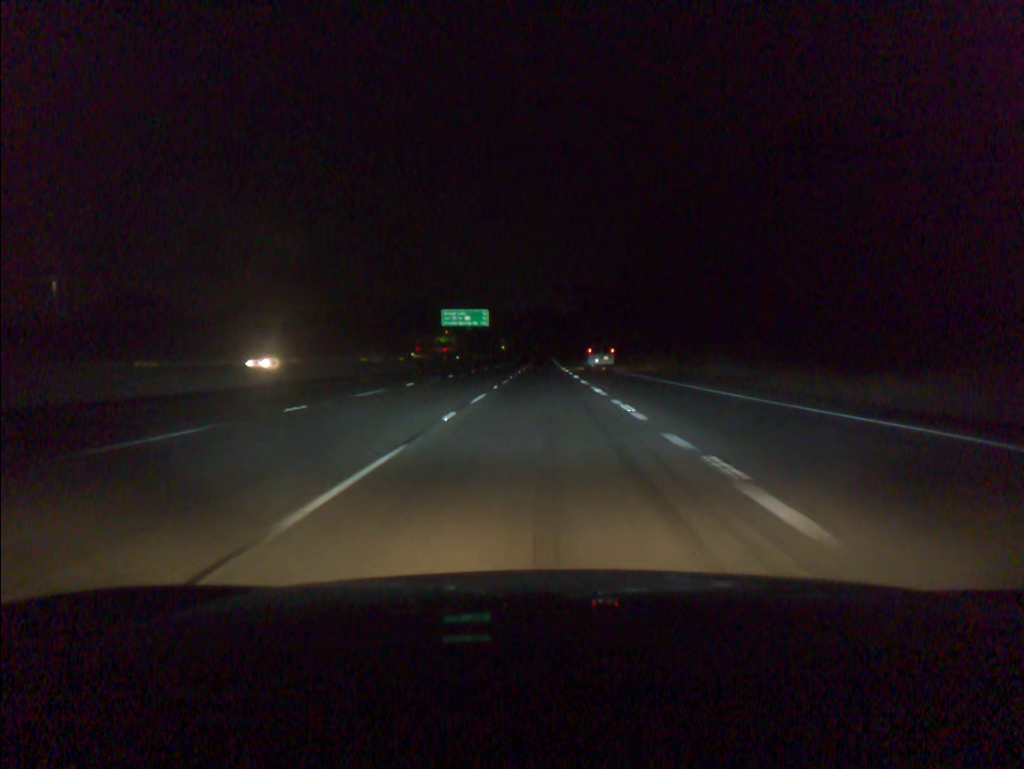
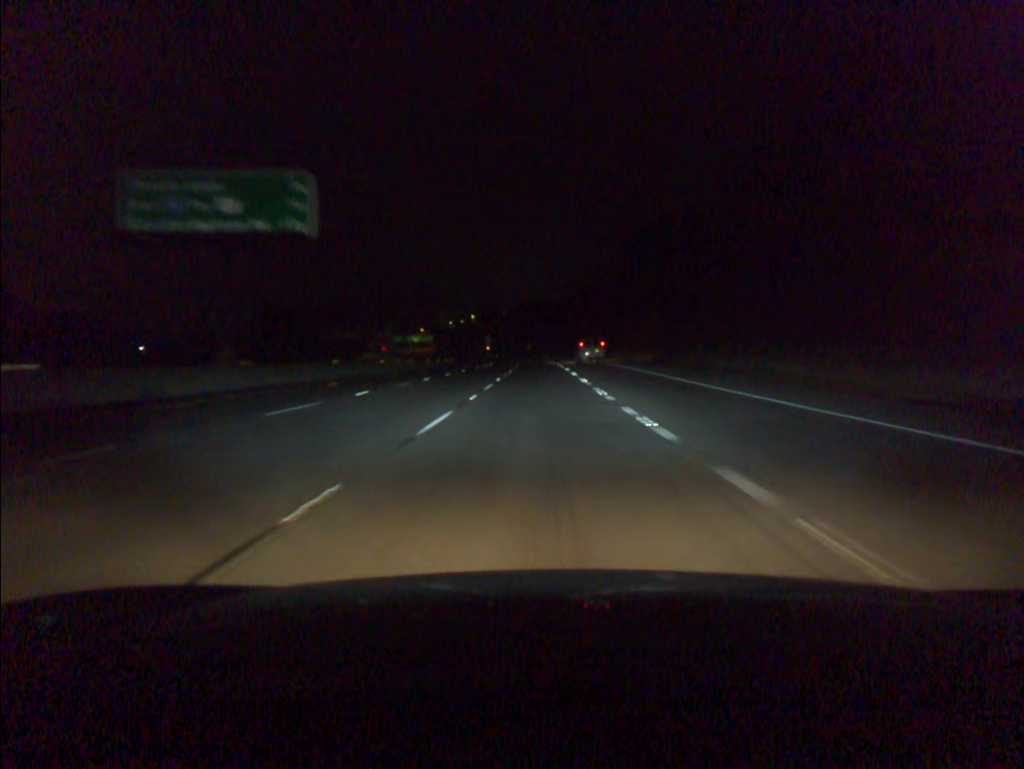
(+0.4, +93.3) m; 0°
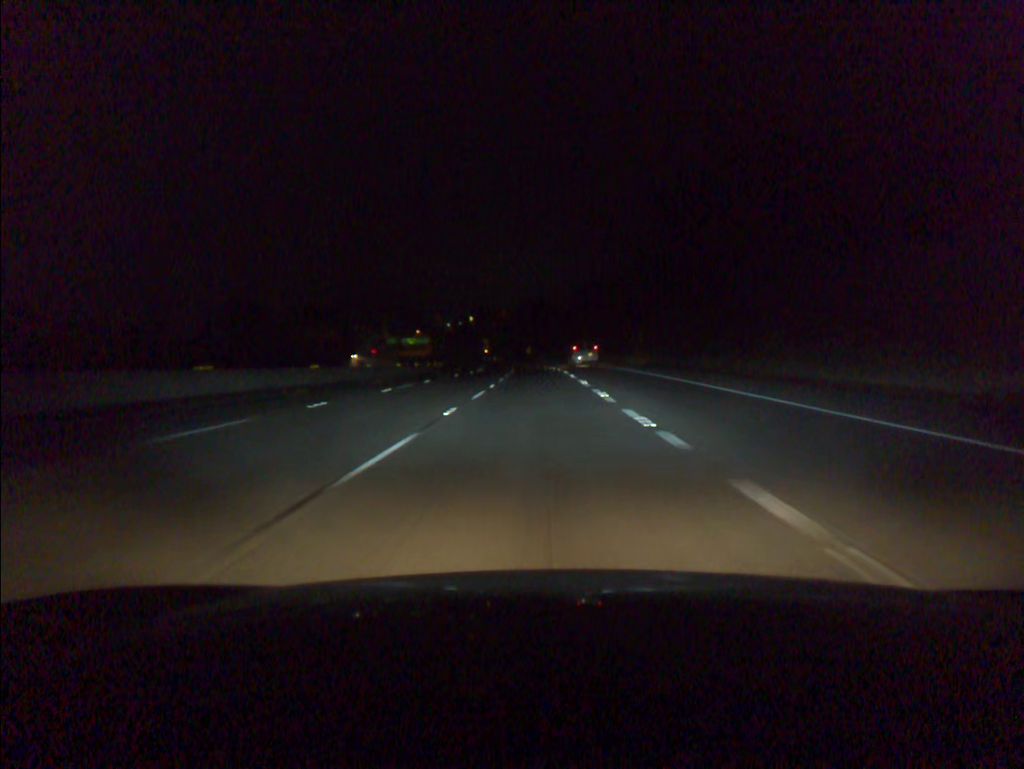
(0.0, +18.7) m; 0°
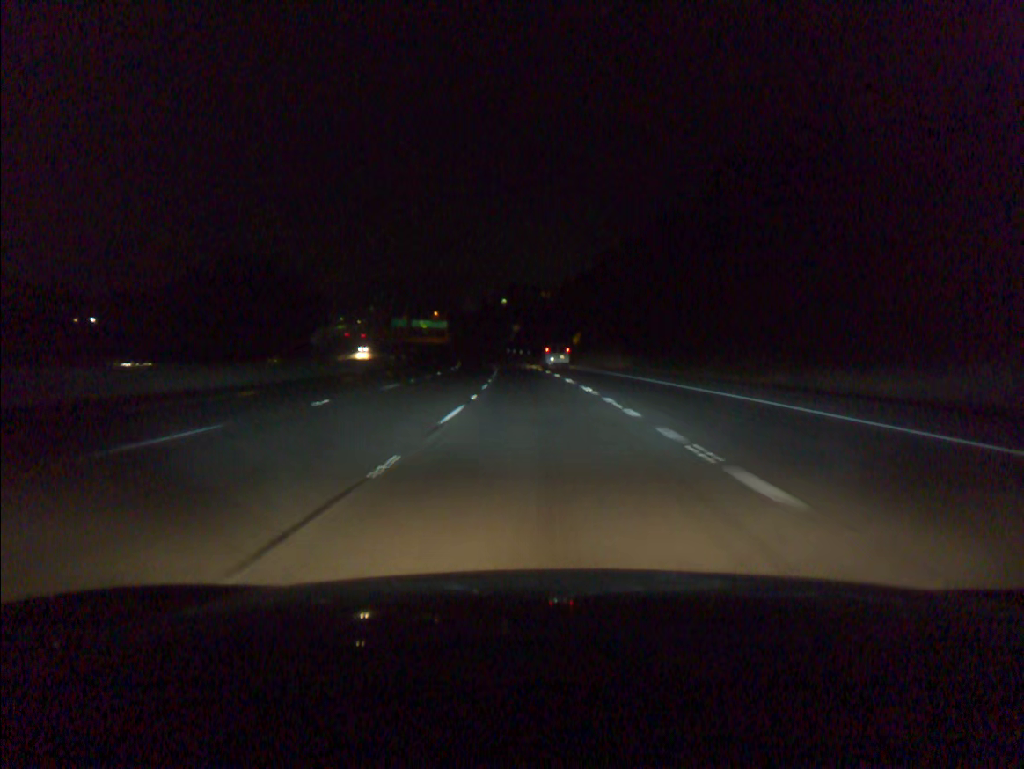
(-1.9, +93.5) m; -3°
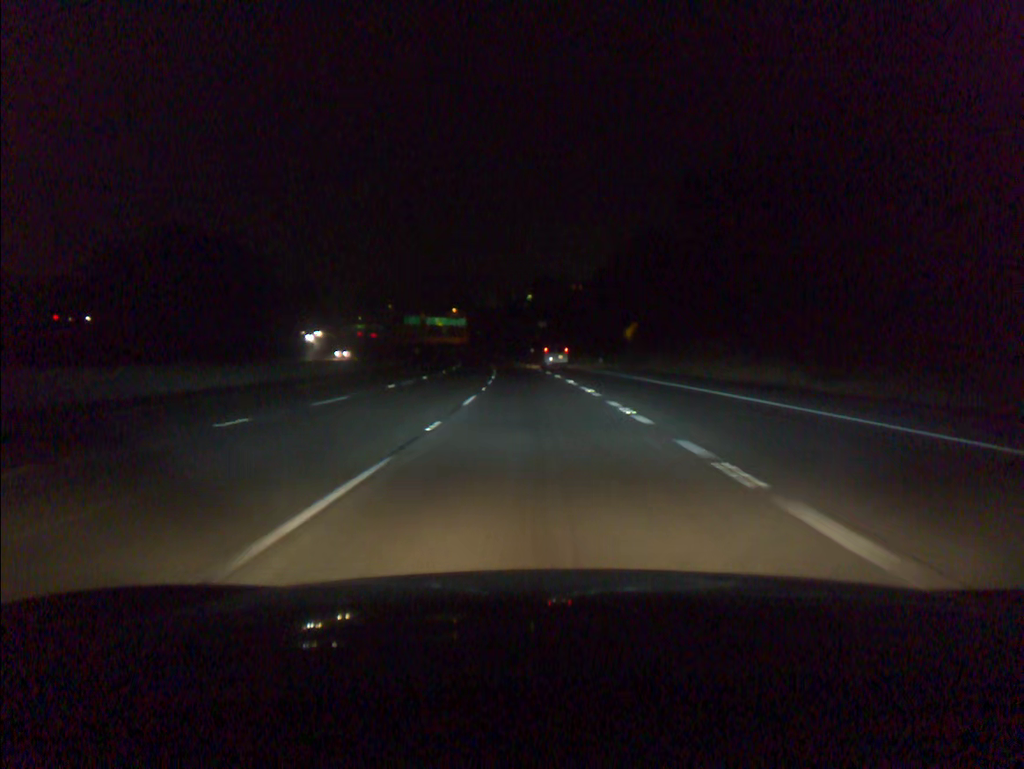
(-0.6, +37.5) m; -2°
